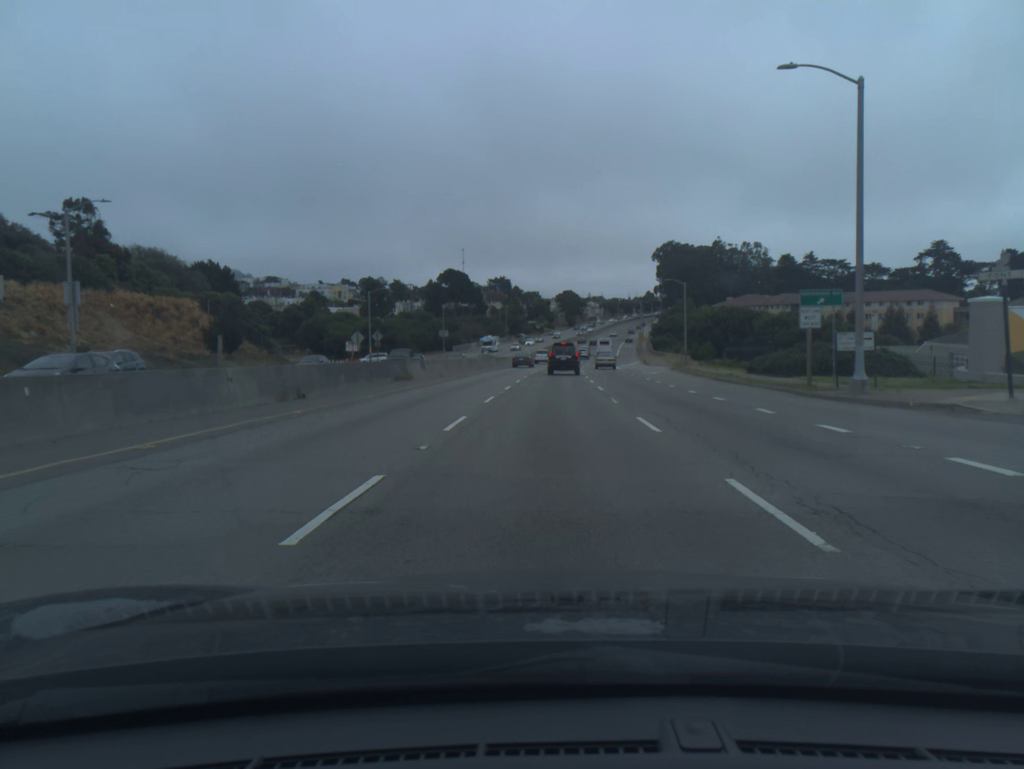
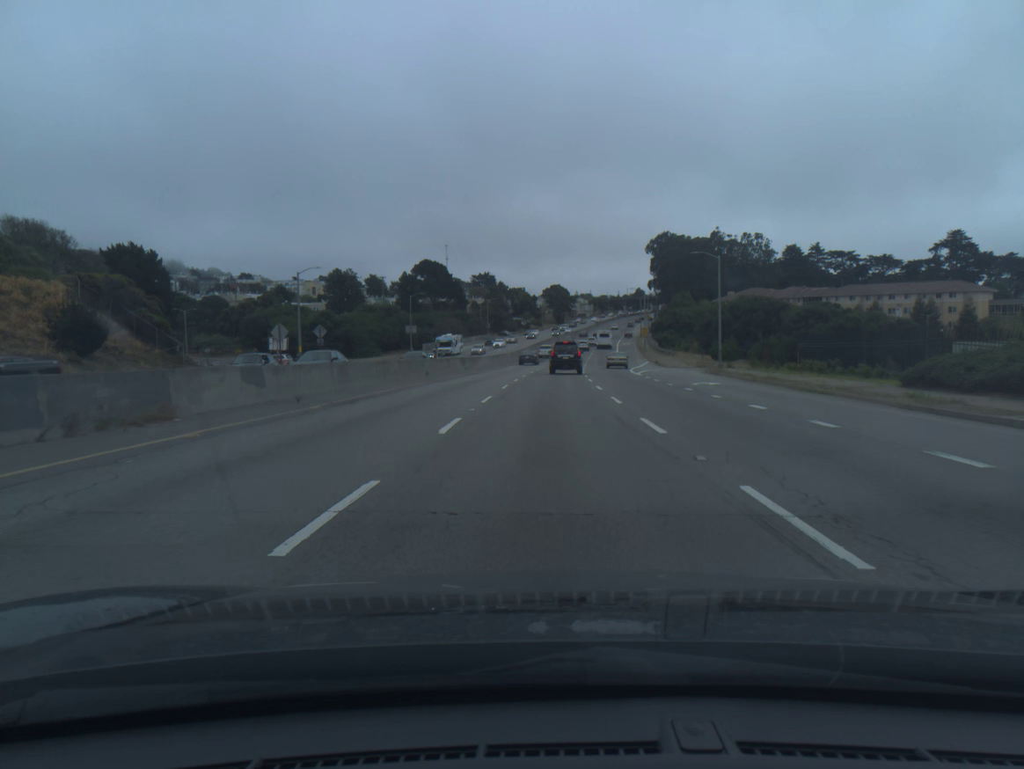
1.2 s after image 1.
(+0.2, +22.7) m; +1°
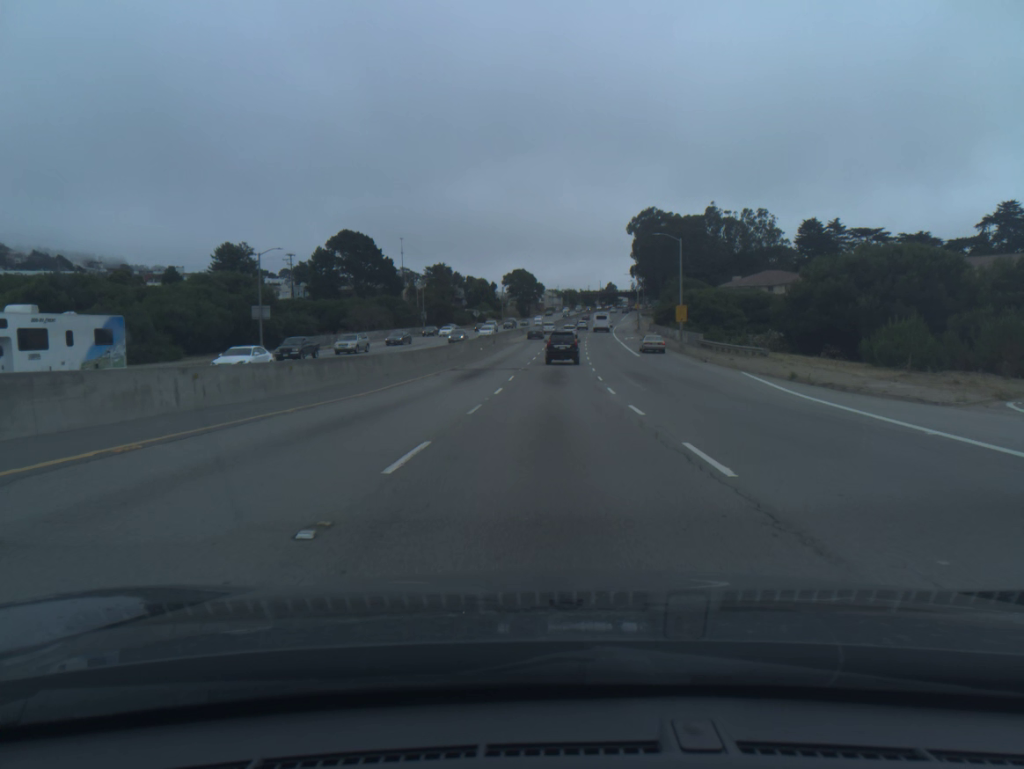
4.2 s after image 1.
(+1.1, +56.2) m; +3°
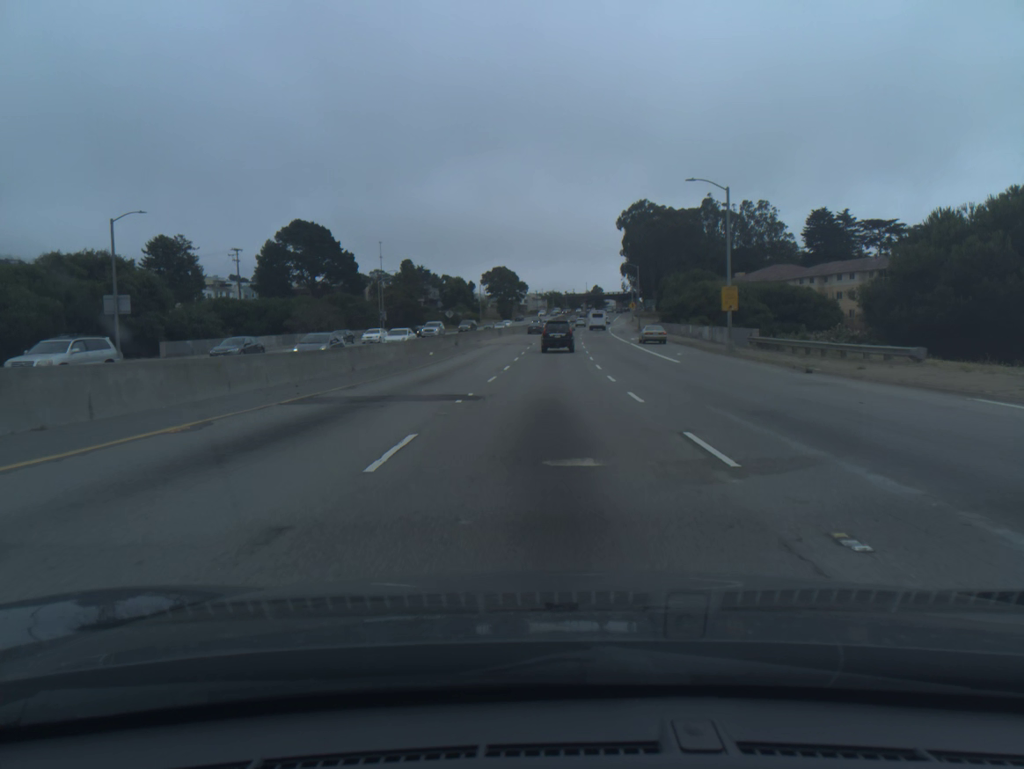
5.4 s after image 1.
(+0.2, +22.3) m; +1°
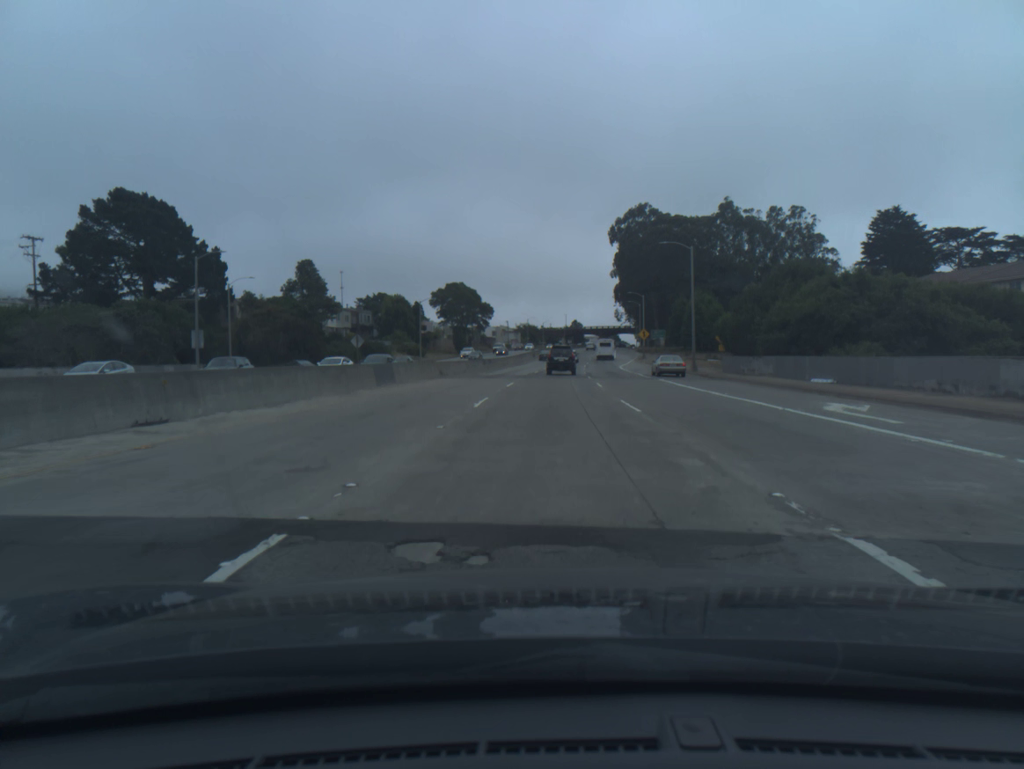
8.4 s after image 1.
(+0.9, +56.3) m; +2°
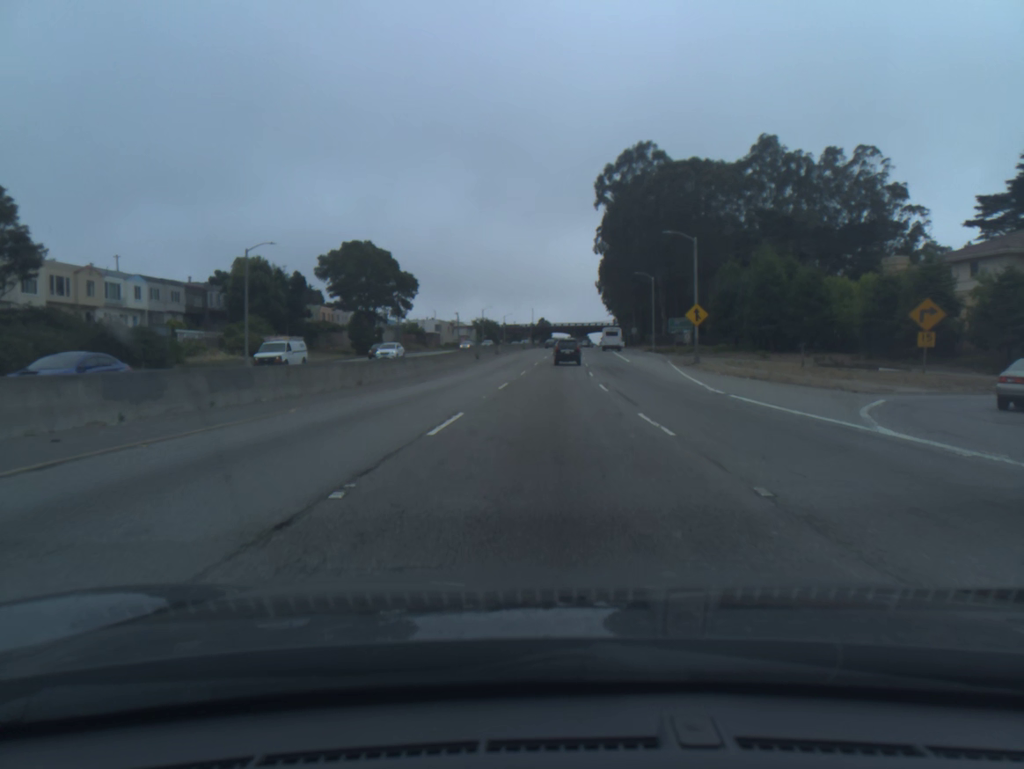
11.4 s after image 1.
(+1.0, +58.8) m; +2°
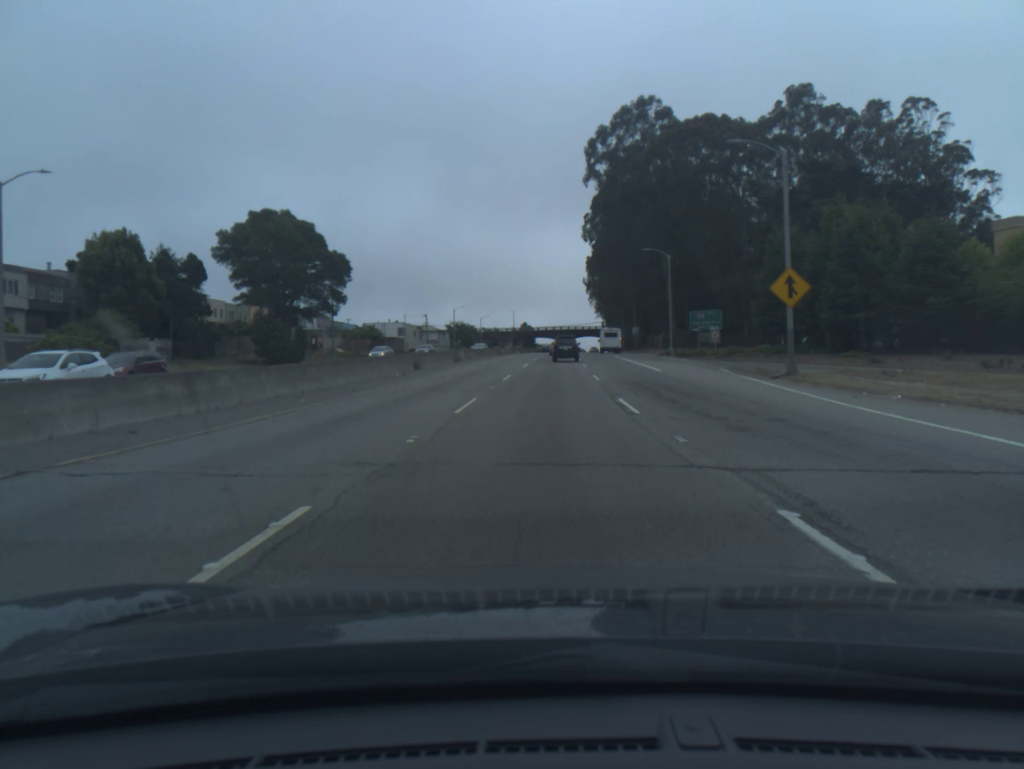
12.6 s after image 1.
(+0.4, +24.7) m; +1°
